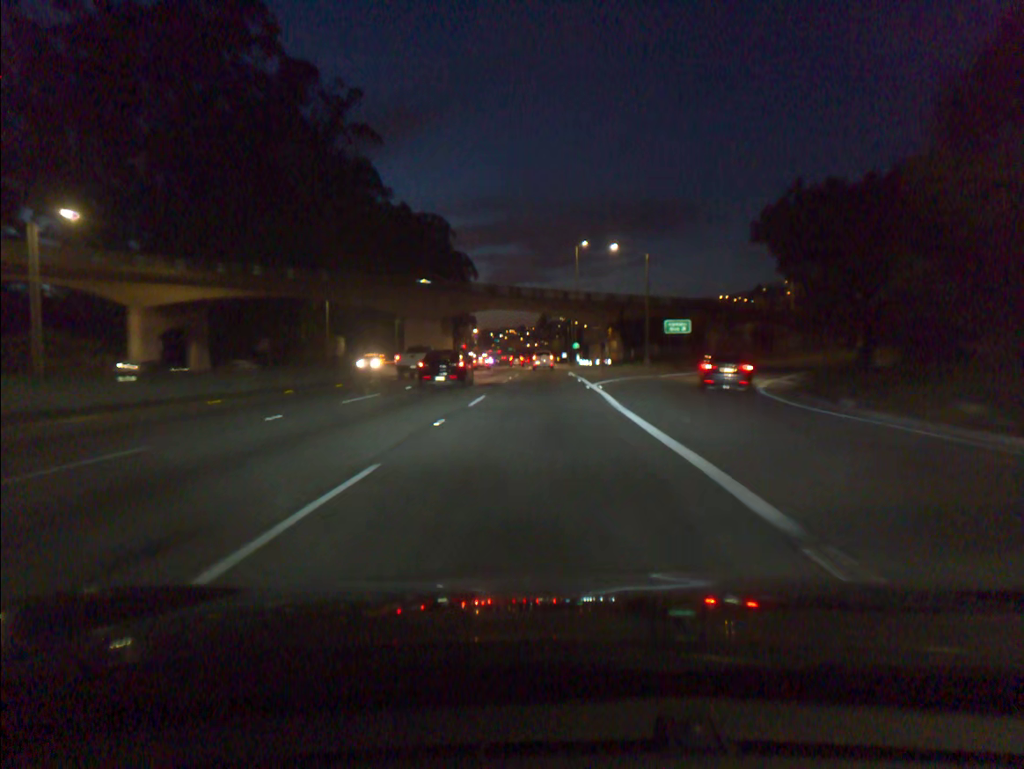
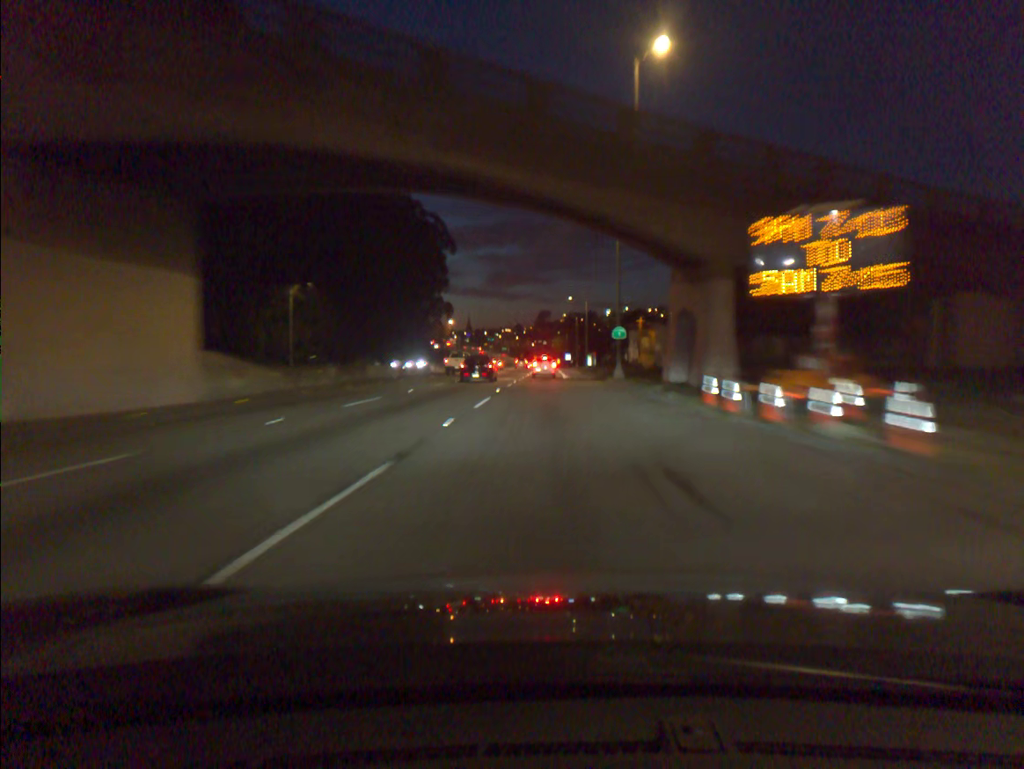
(+0.2, +59.3) m; 0°
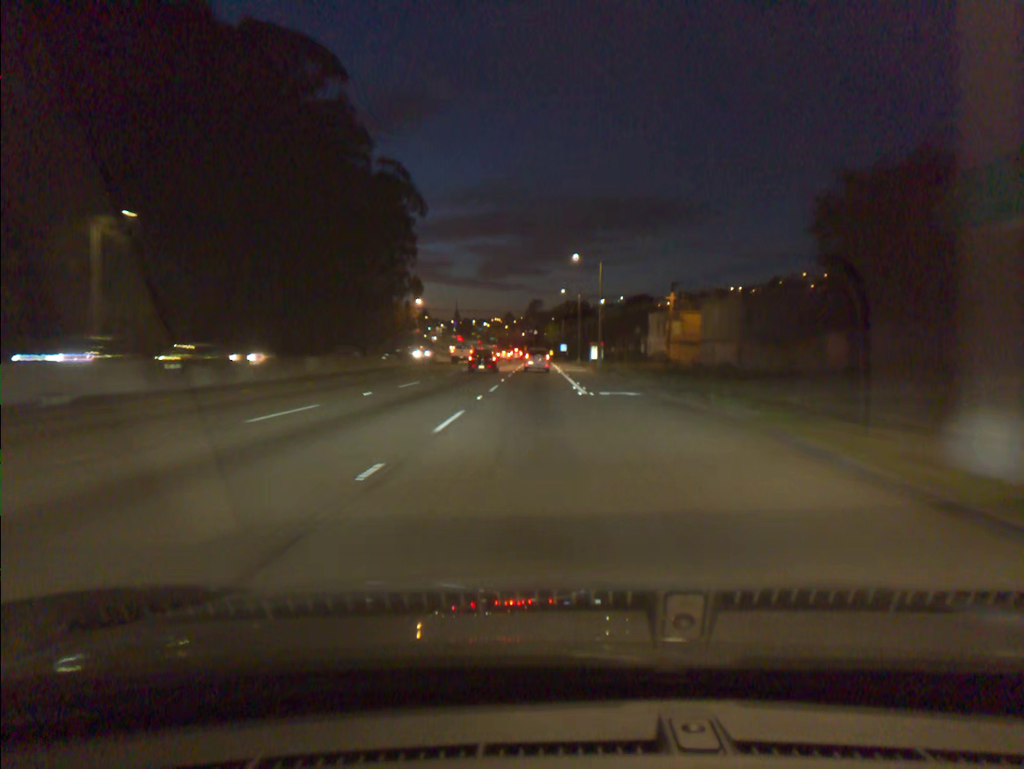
(+0.2, +35.7) m; +1°
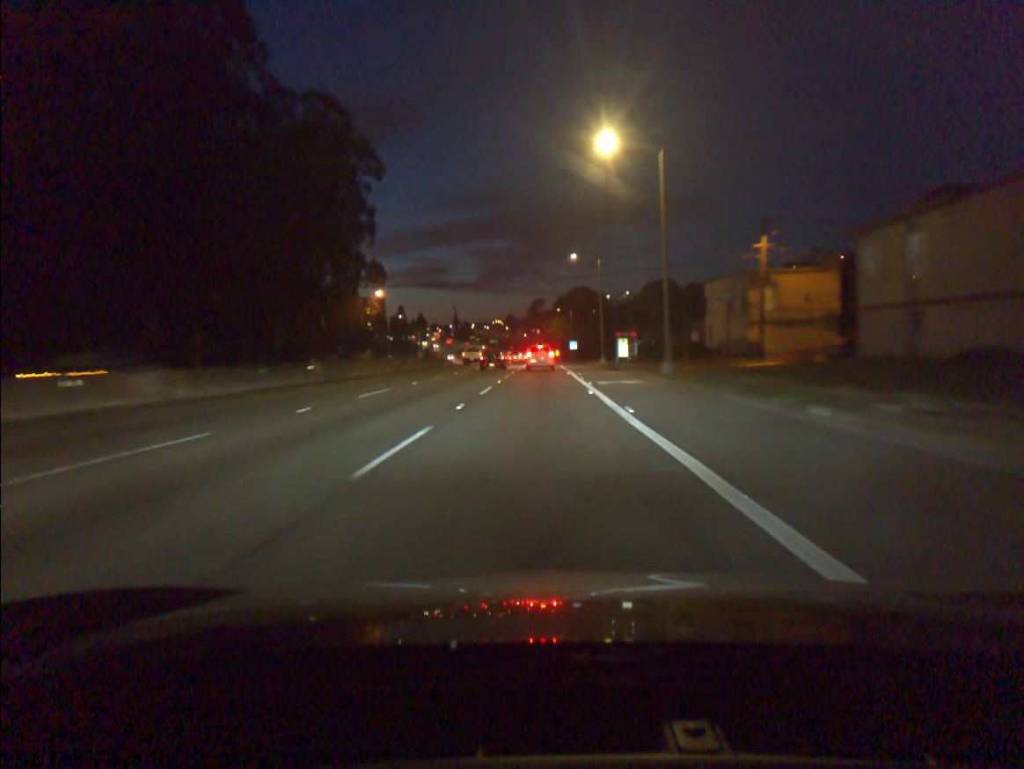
(+0.1, +35.5) m; 0°
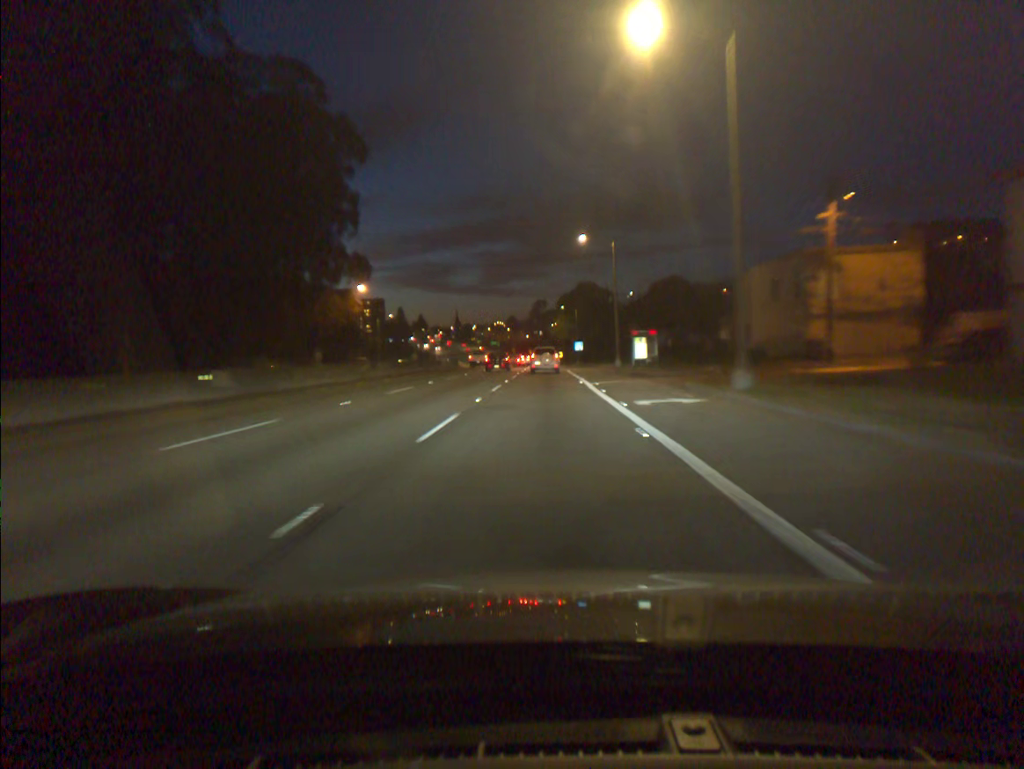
(0.0, +11.6) m; 0°
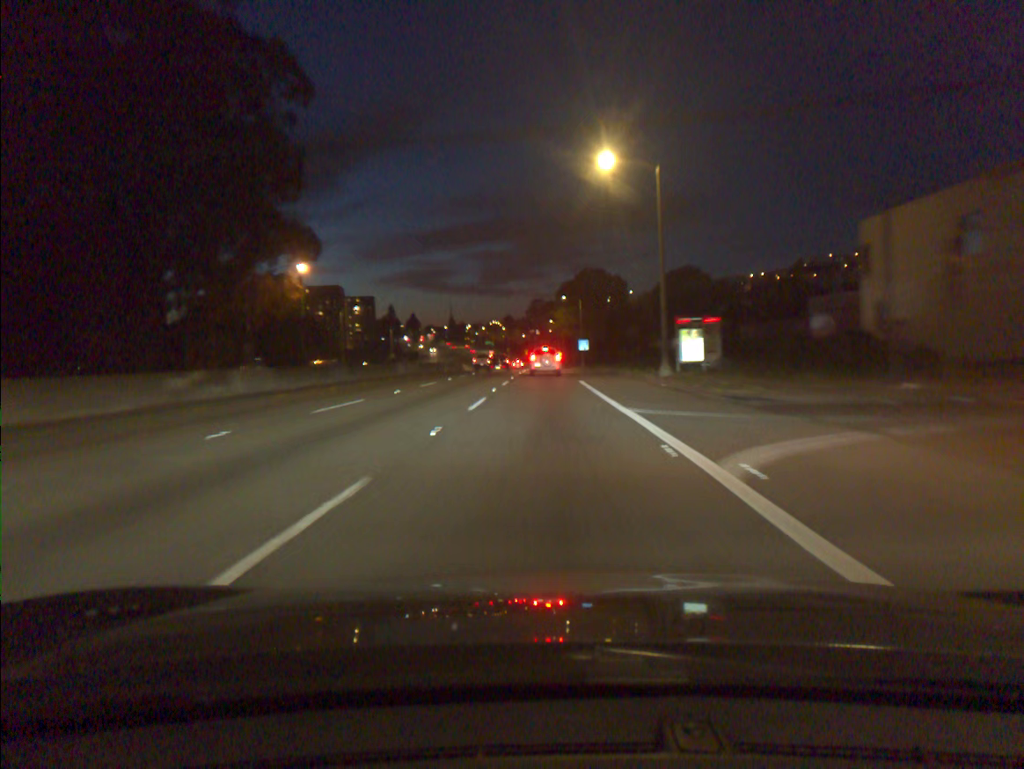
(0.0, +22.8) m; 0°
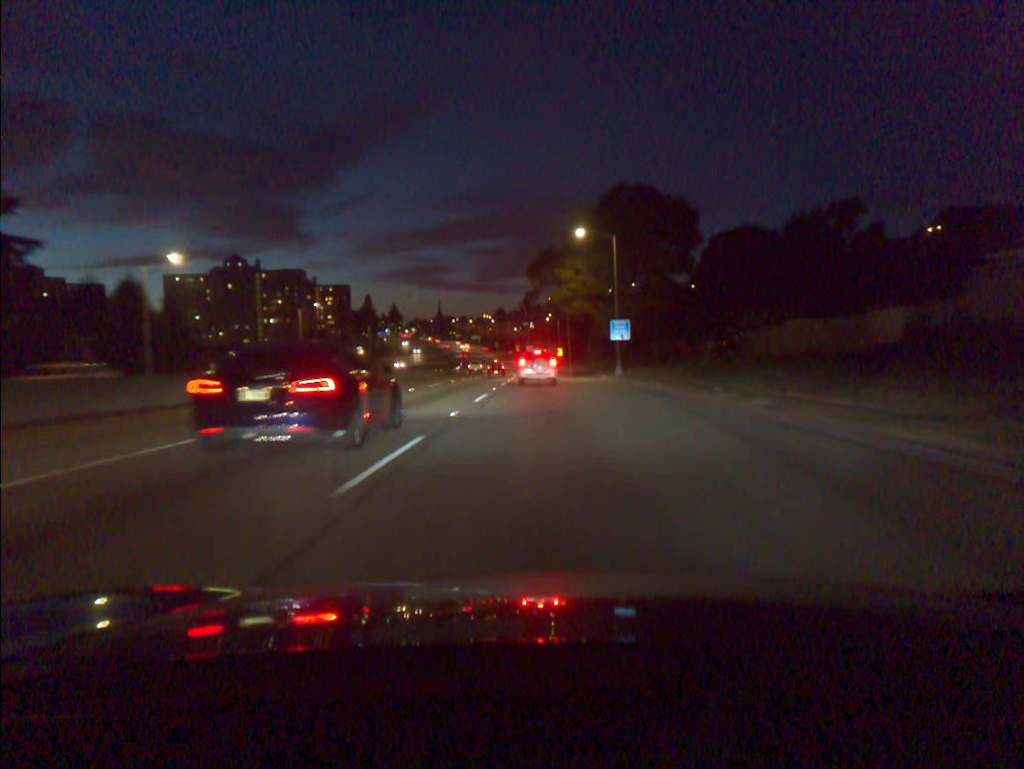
(+0.2, +54.5) m; 0°
